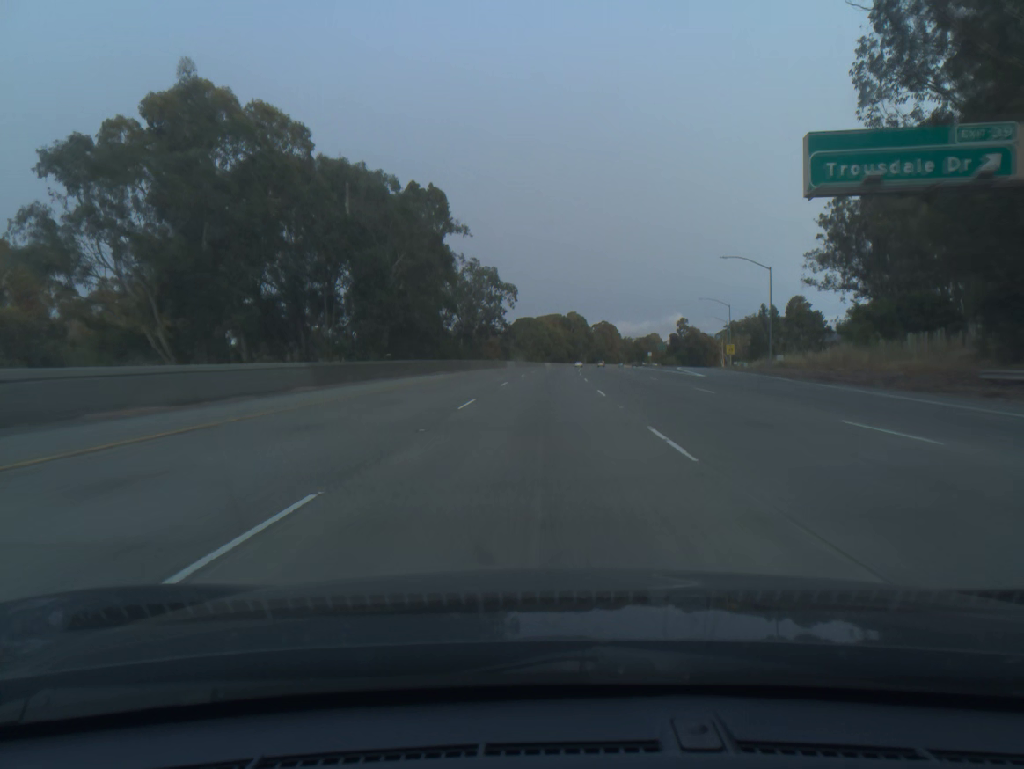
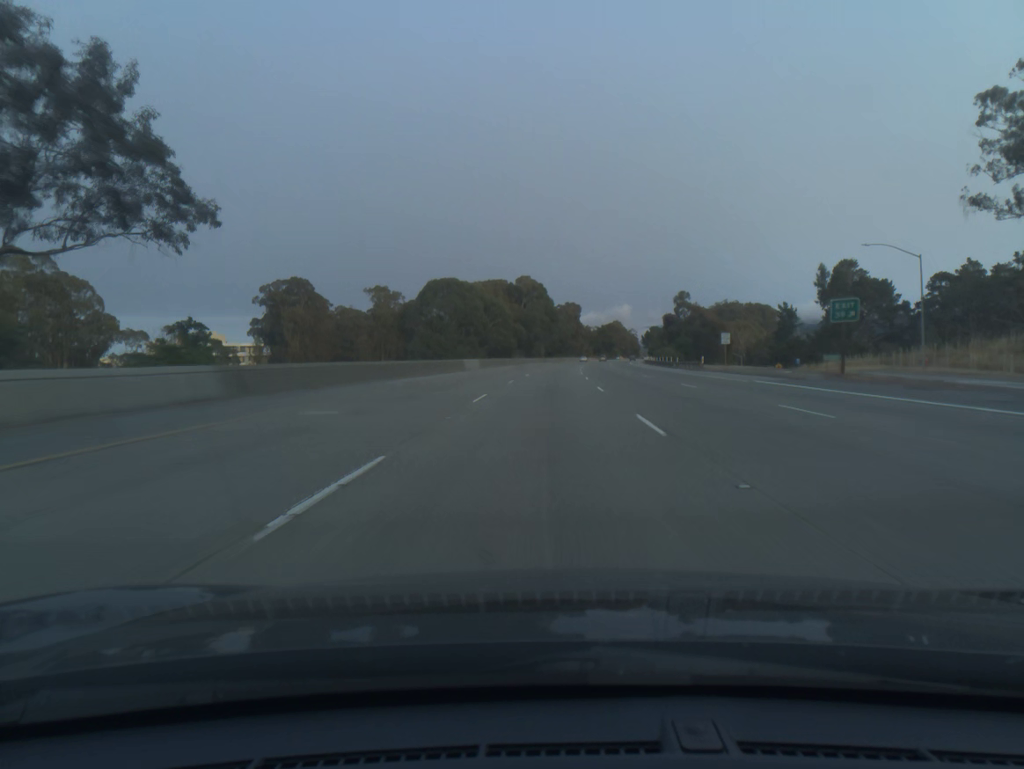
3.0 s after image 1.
(+3.1, +99.0) m; +4°
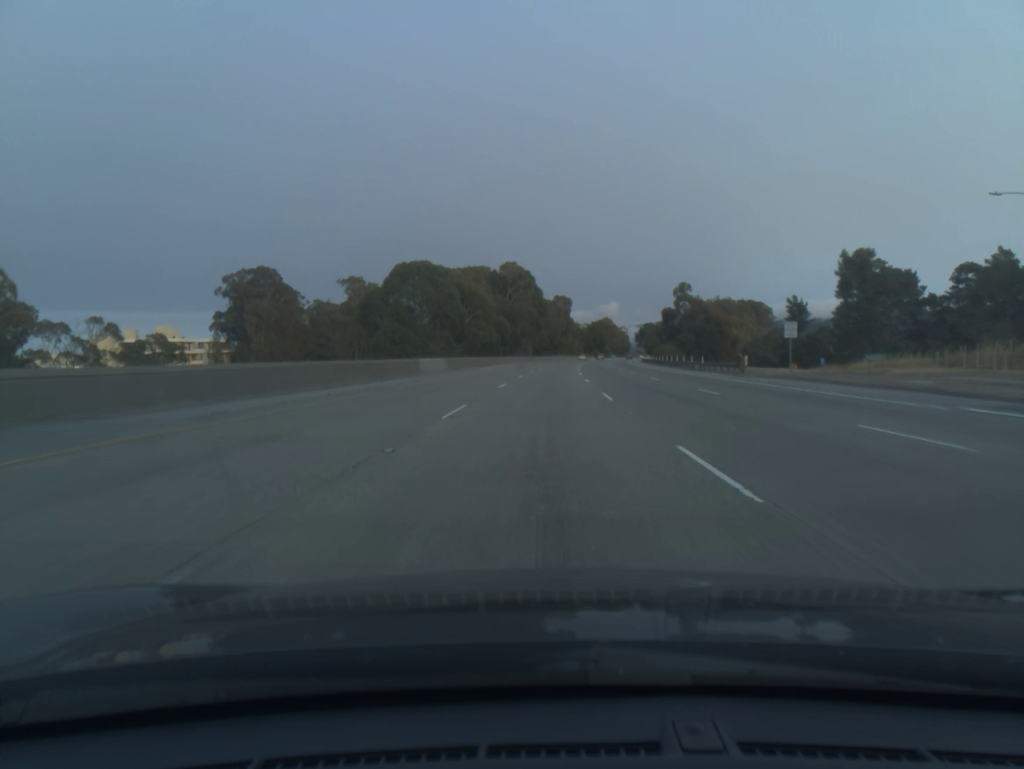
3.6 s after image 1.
(+0.1, +19.8) m; +1°
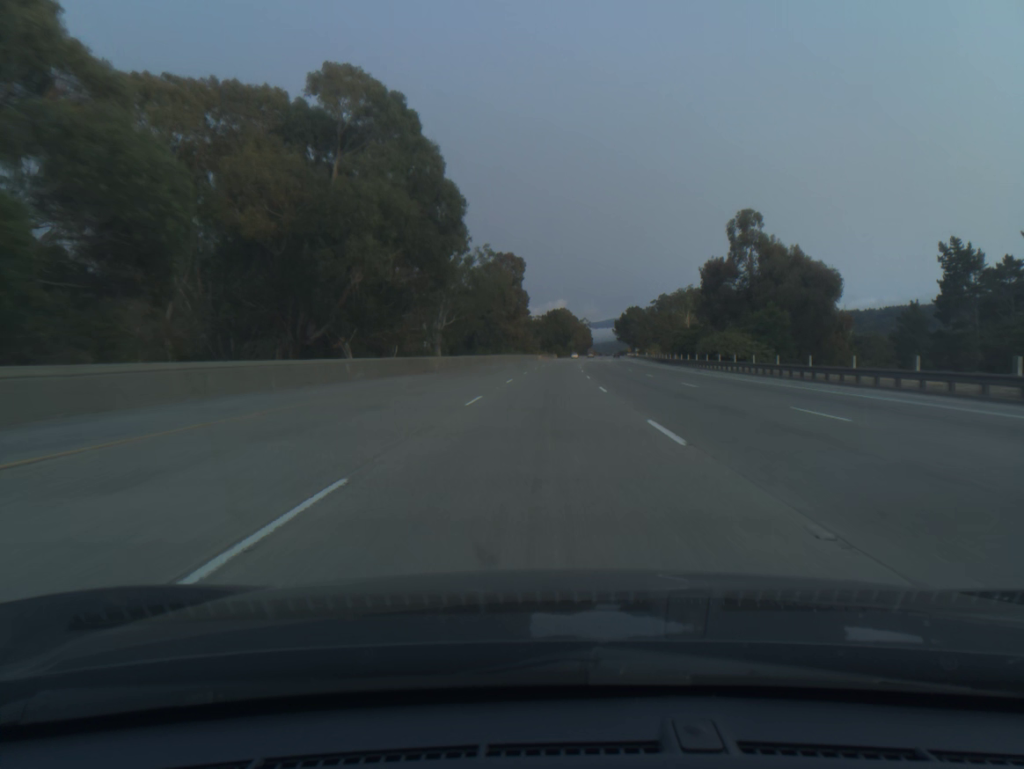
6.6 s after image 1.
(+2.8, +98.9) m; +4°
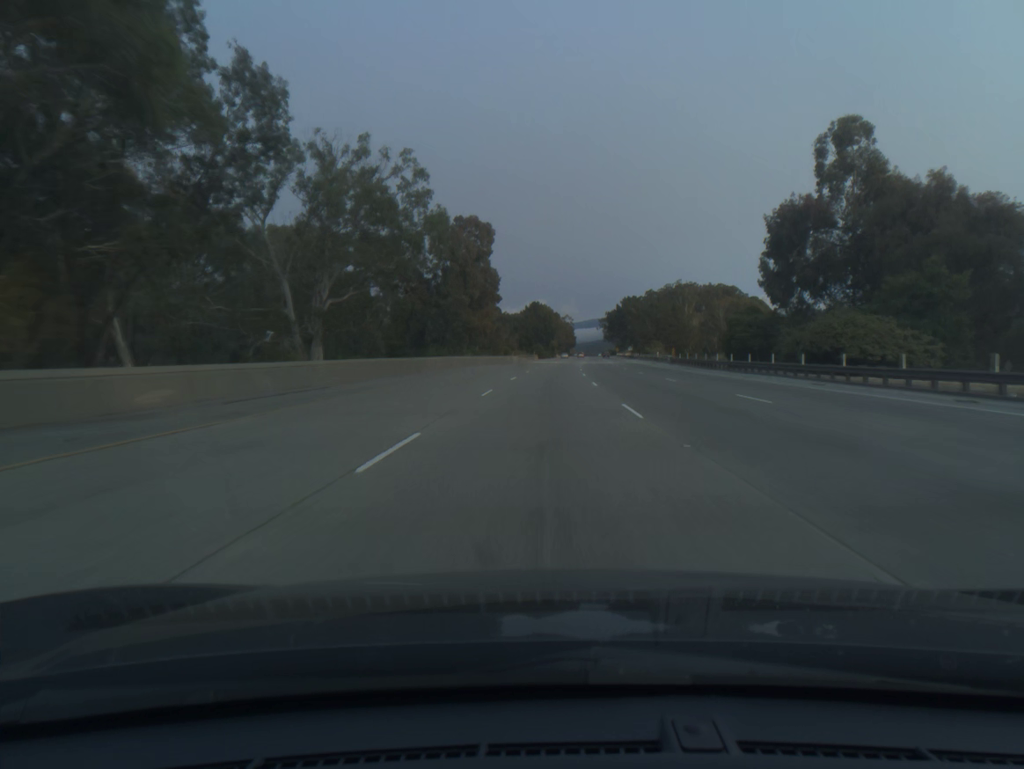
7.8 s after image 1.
(+0.5, +39.4) m; +2°
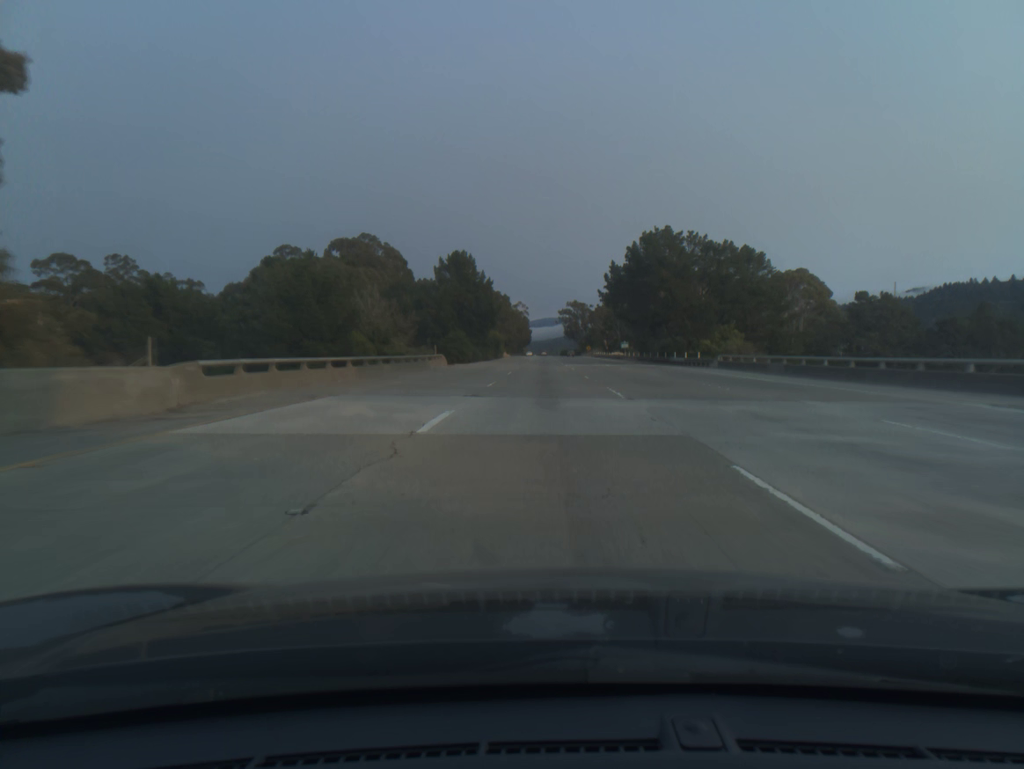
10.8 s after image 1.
(+2.8, +98.2) m; +3°
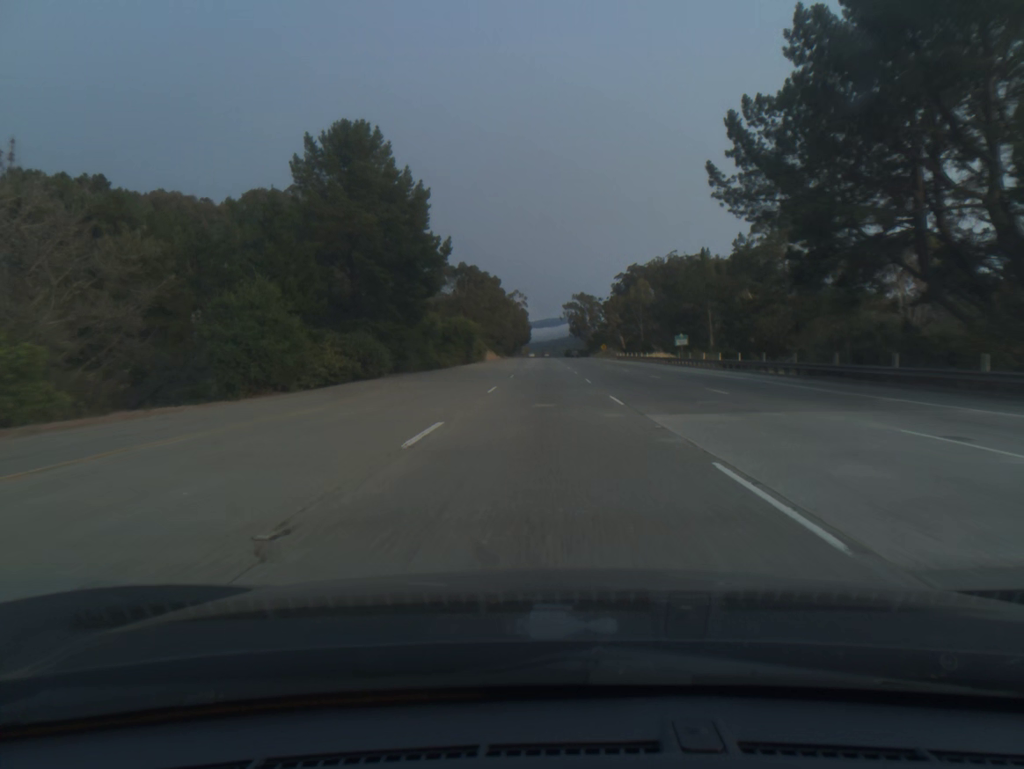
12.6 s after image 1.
(+0.1, +59.0) m; 0°
